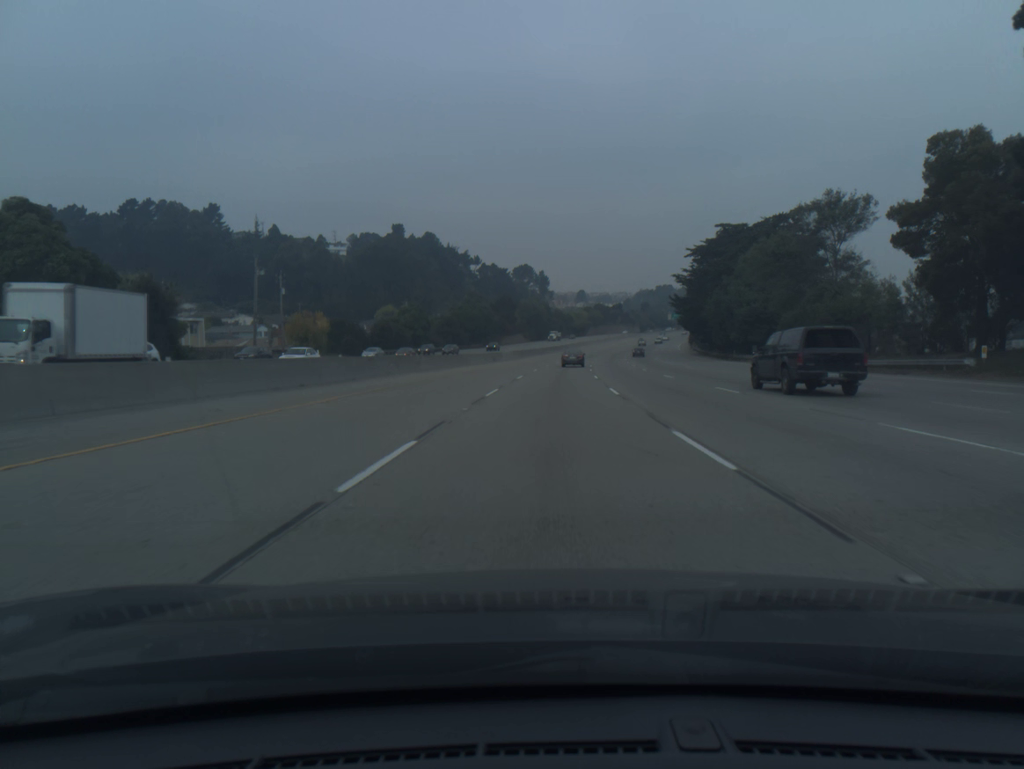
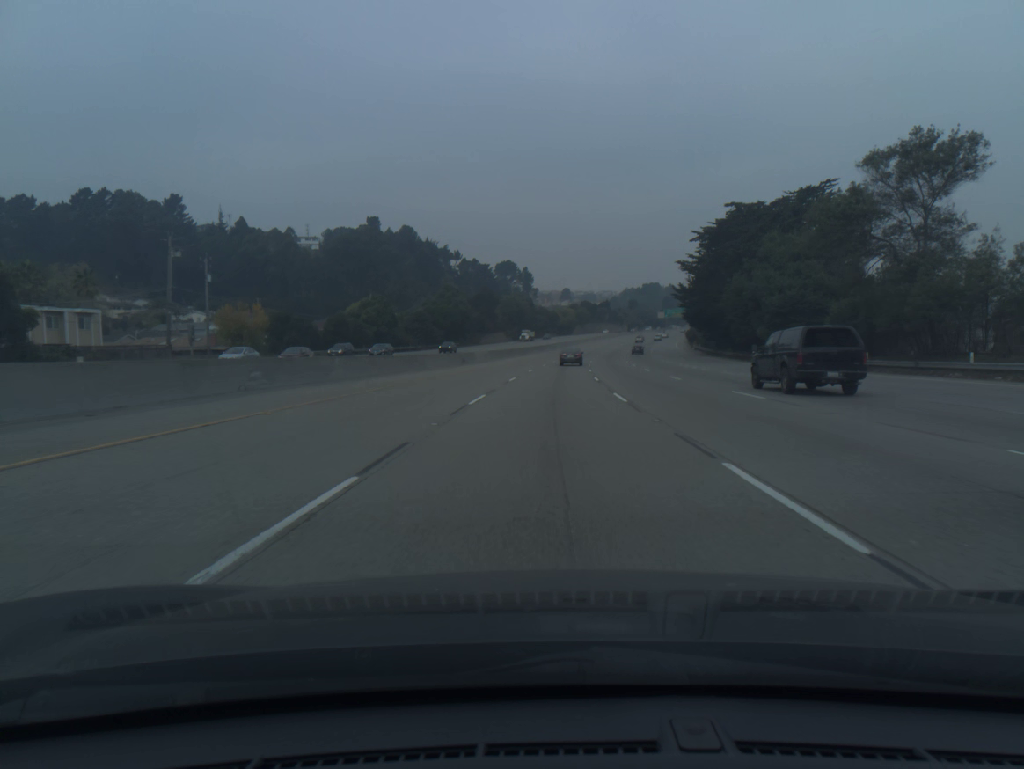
(+0.2, +17.9) m; +1°
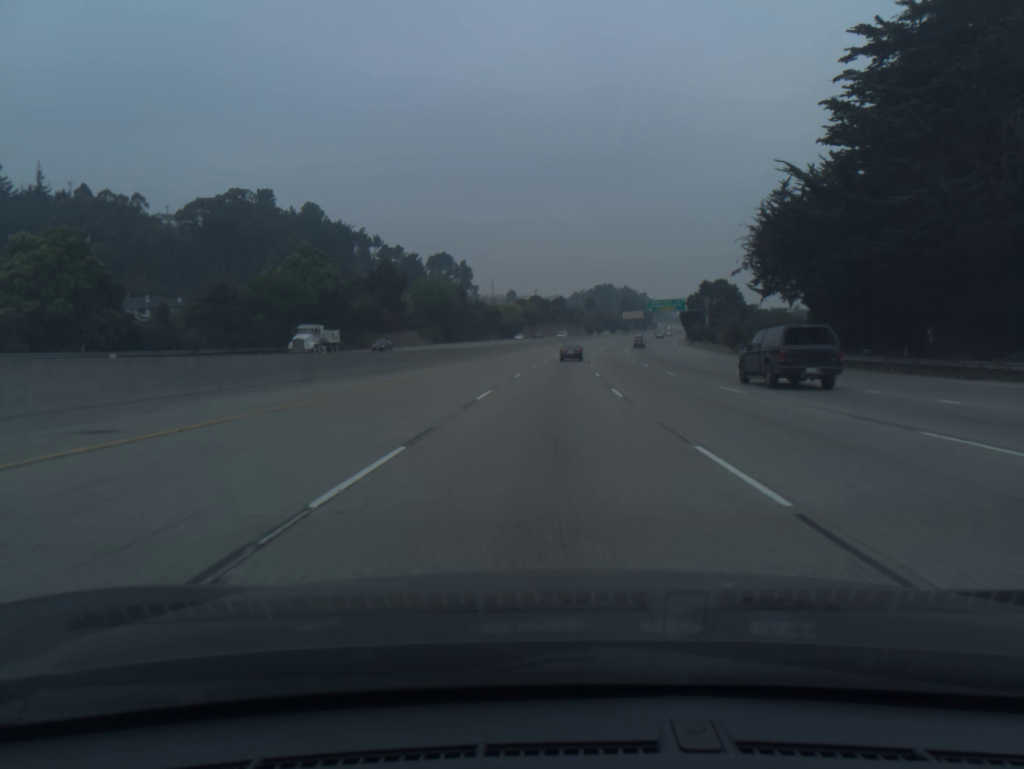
(+2.4, +71.4) m; +4°
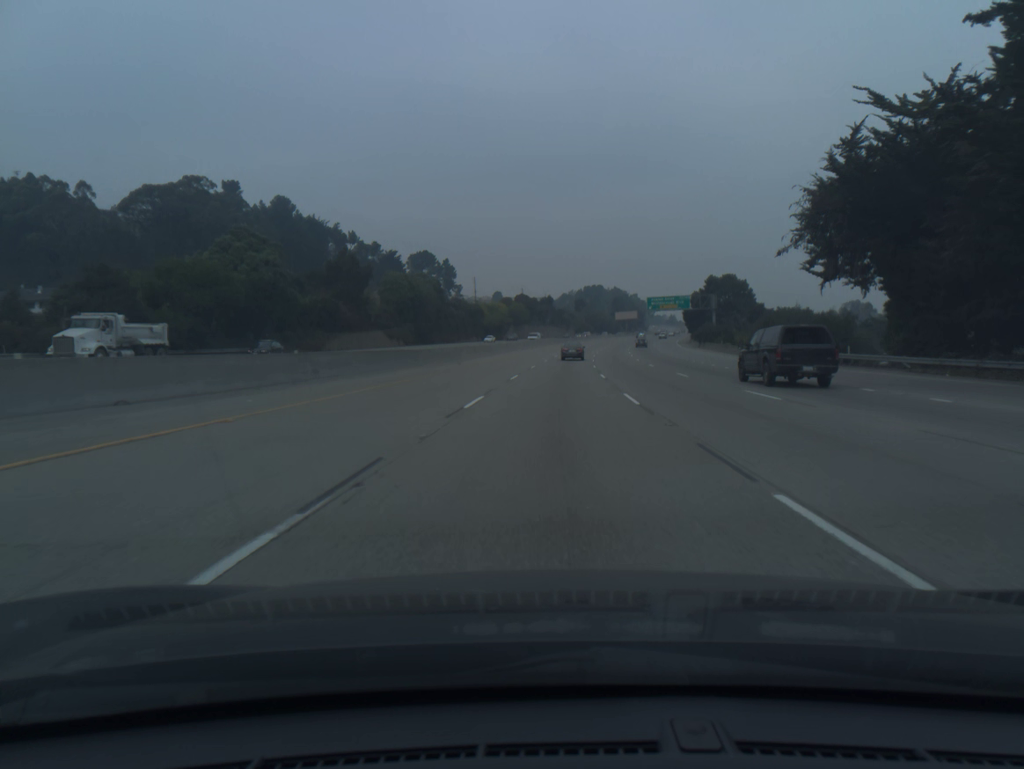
(+0.1, +17.8) m; +1°
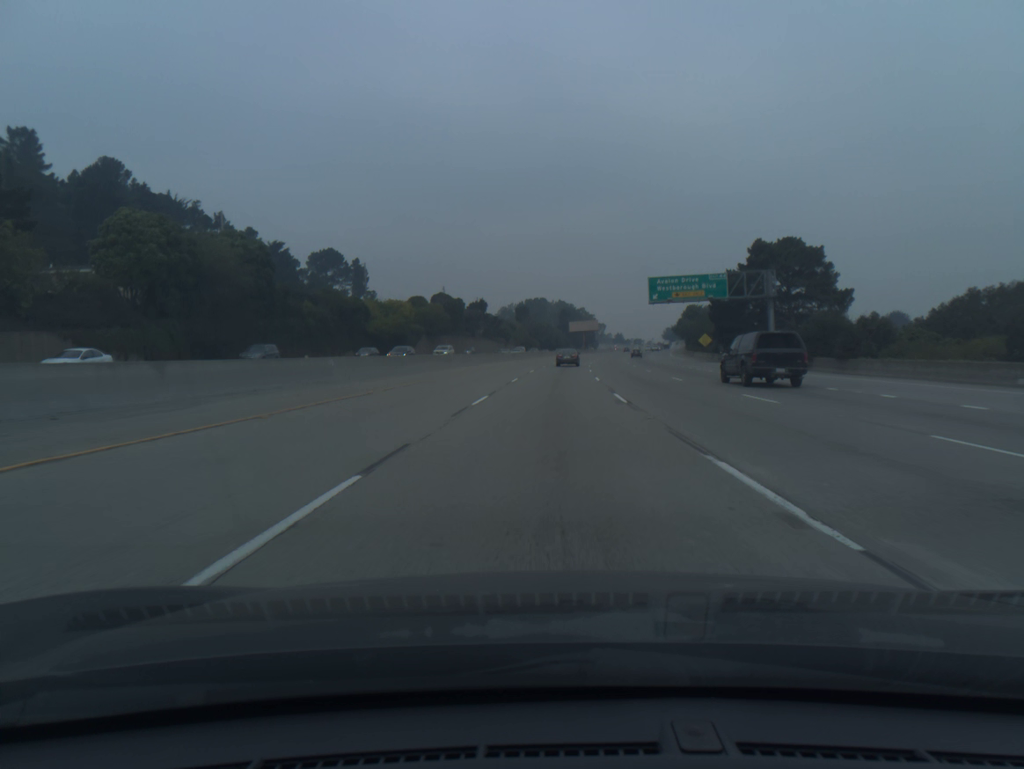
(+2.8, +70.7) m; +4°
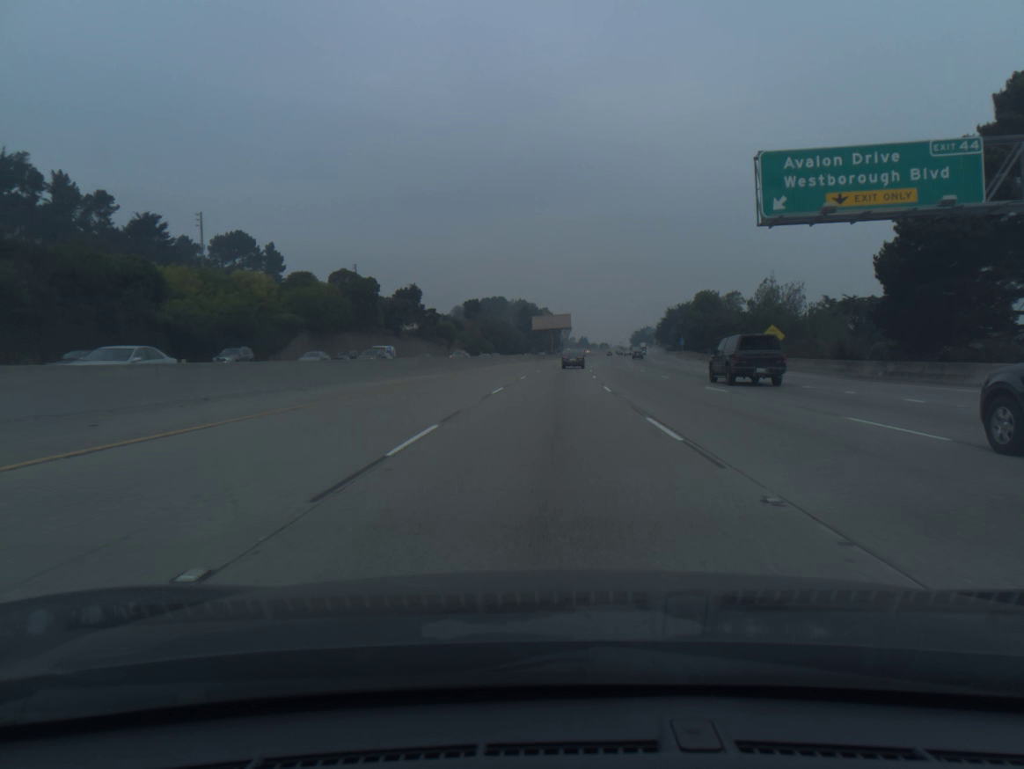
(+1.3, +52.6) m; +3°
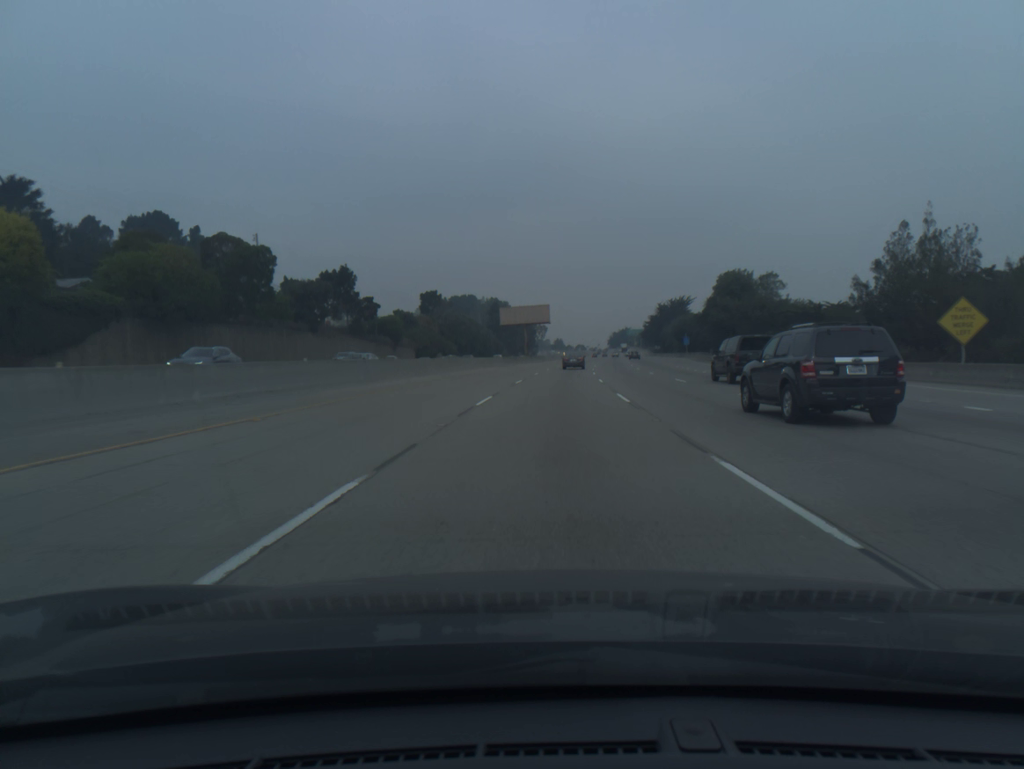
(+0.6, +35.0) m; +2°
